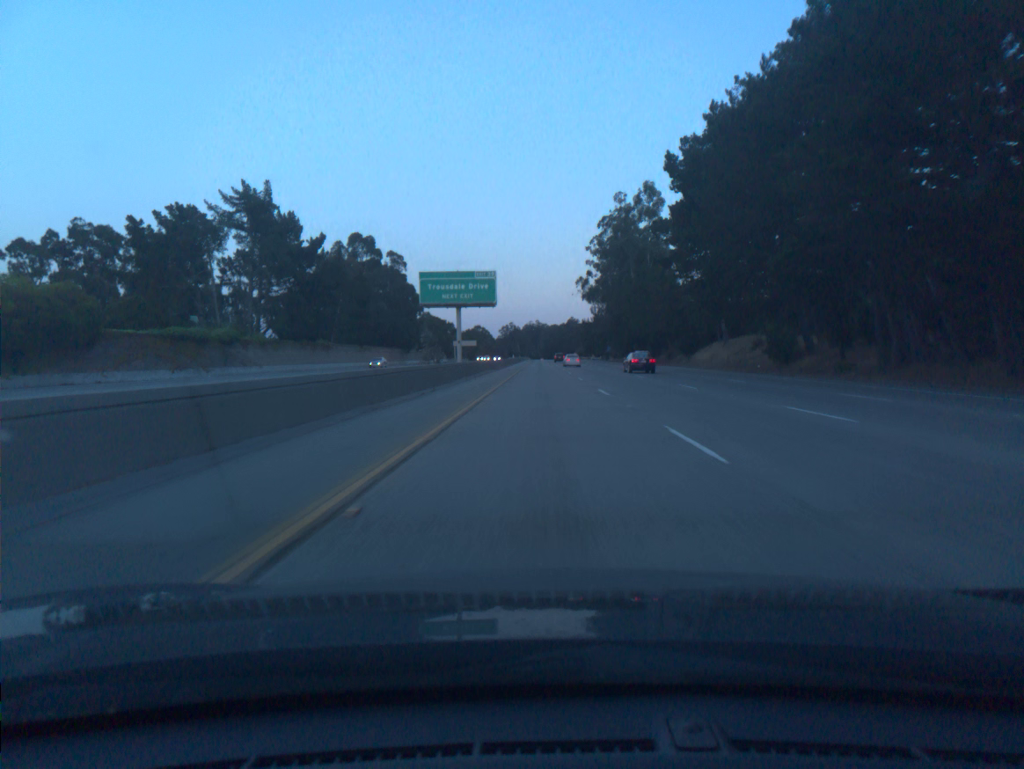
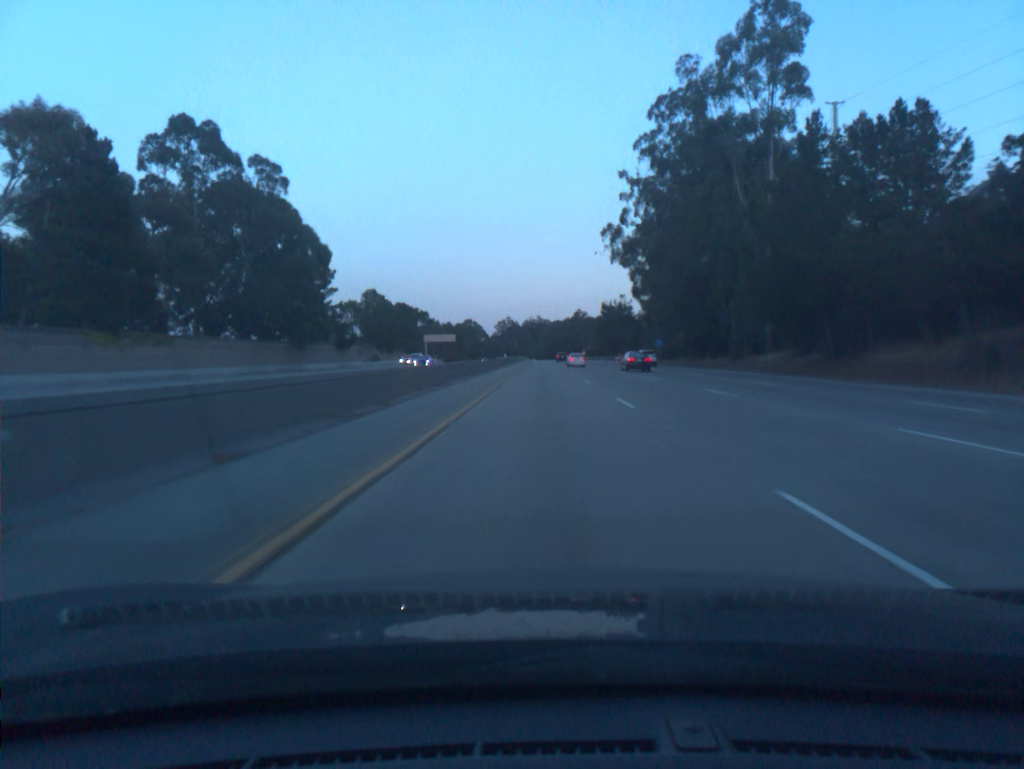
(-0.1, +78.6) m; 0°
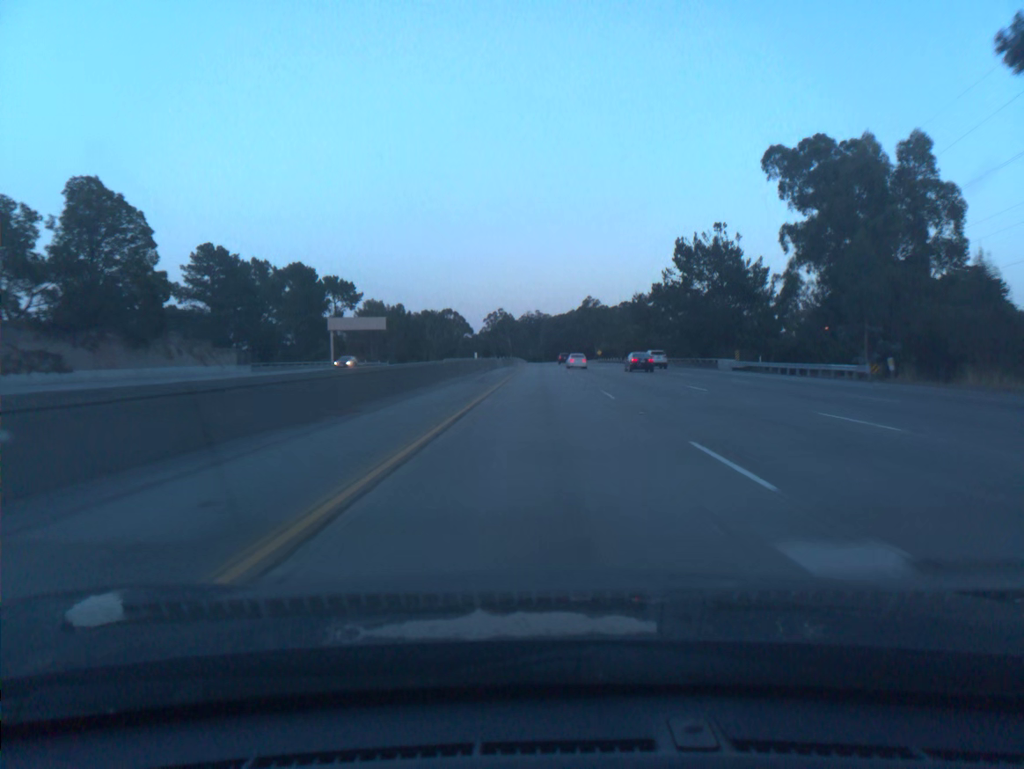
(+0.1, +98.2) m; 0°
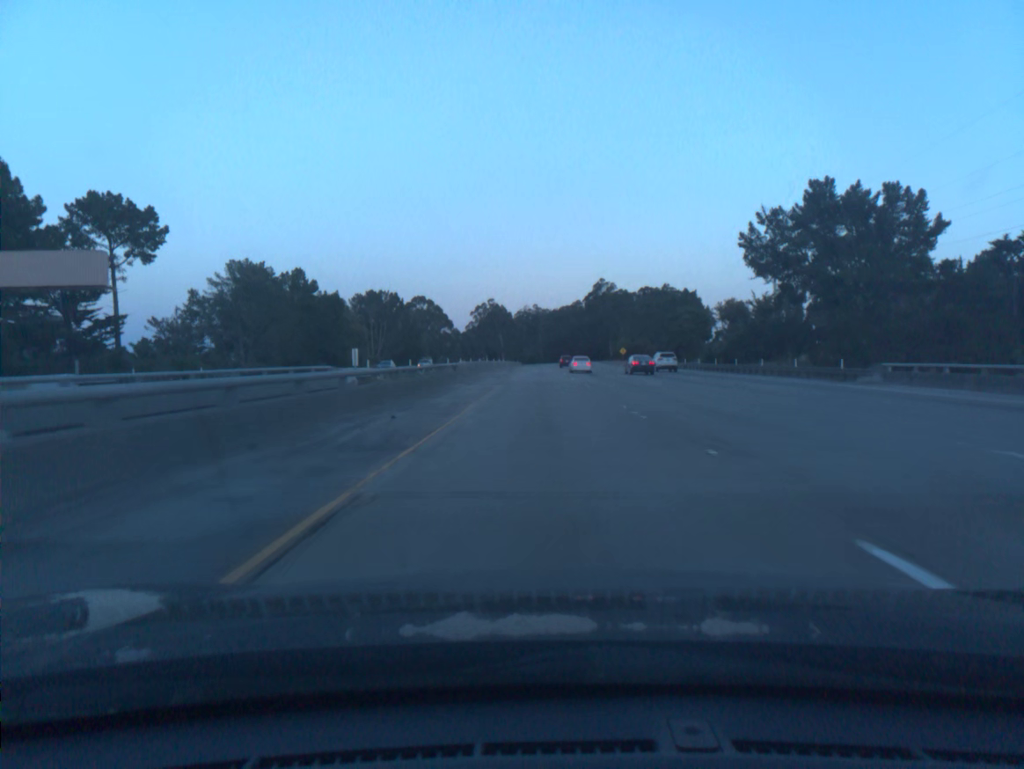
(+0.1, +78.6) m; 0°
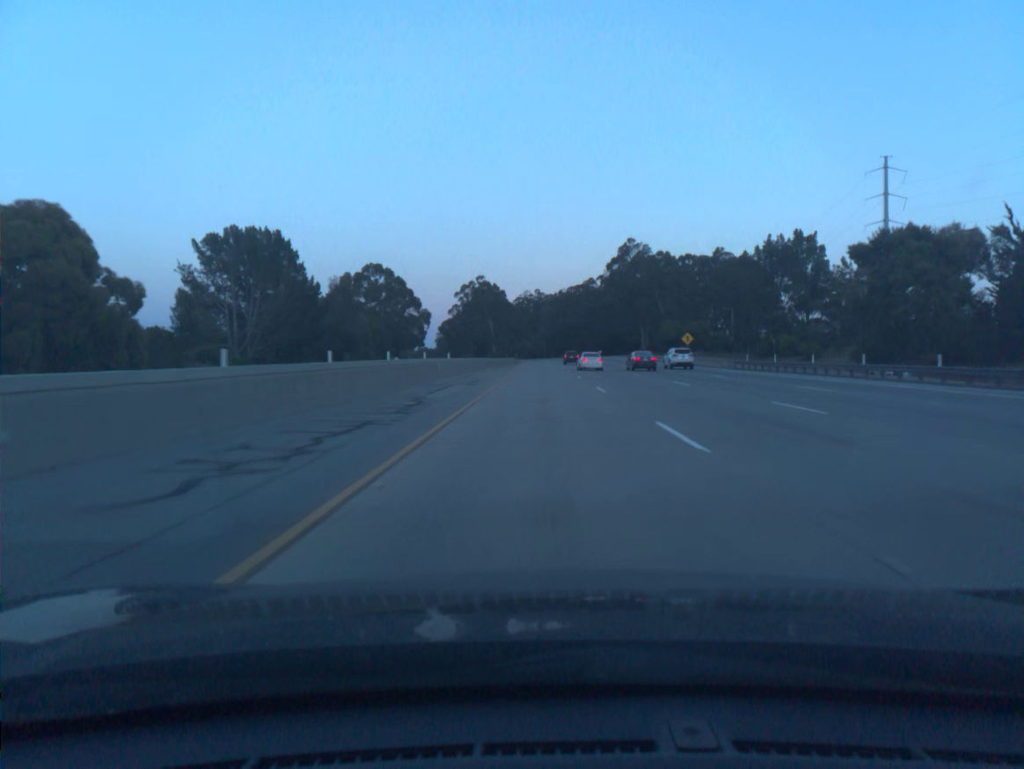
(-0.1, +78.7) m; 0°
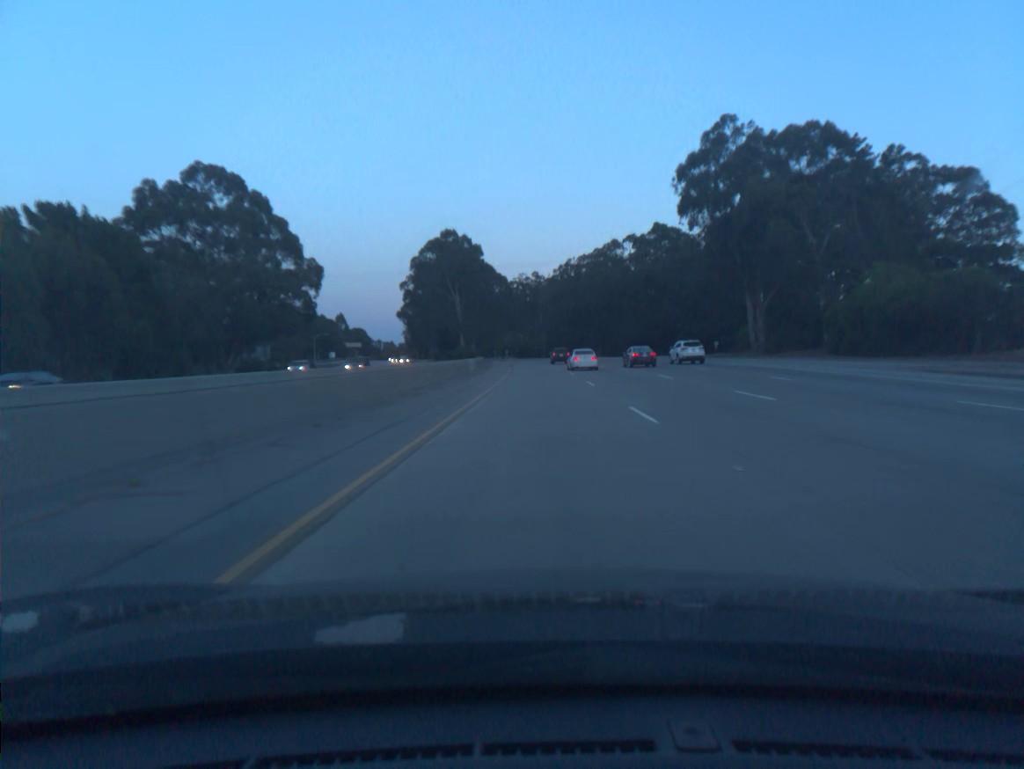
(0.0, +98.5) m; 0°
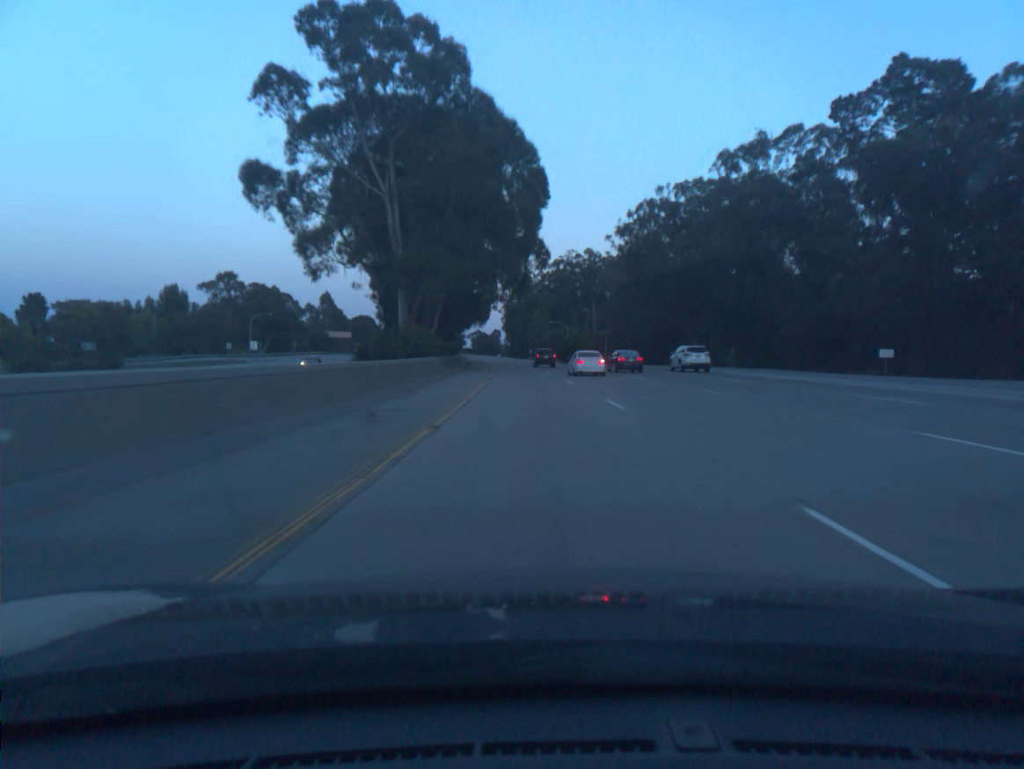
(-2.2, +98.3) m; -3°
